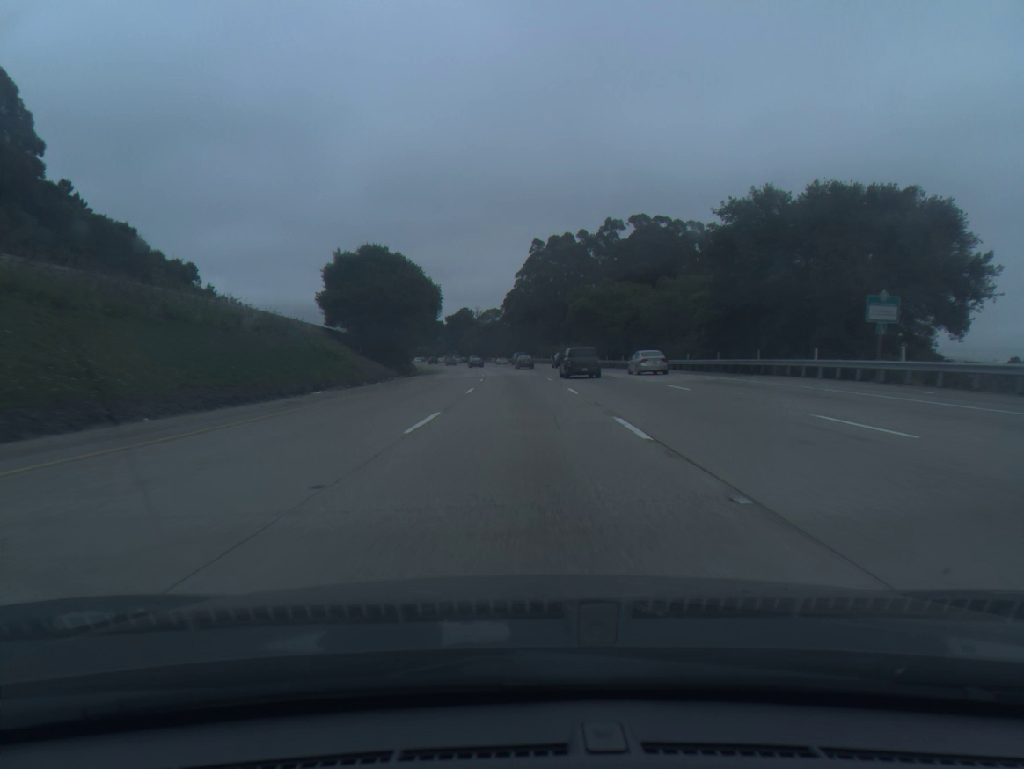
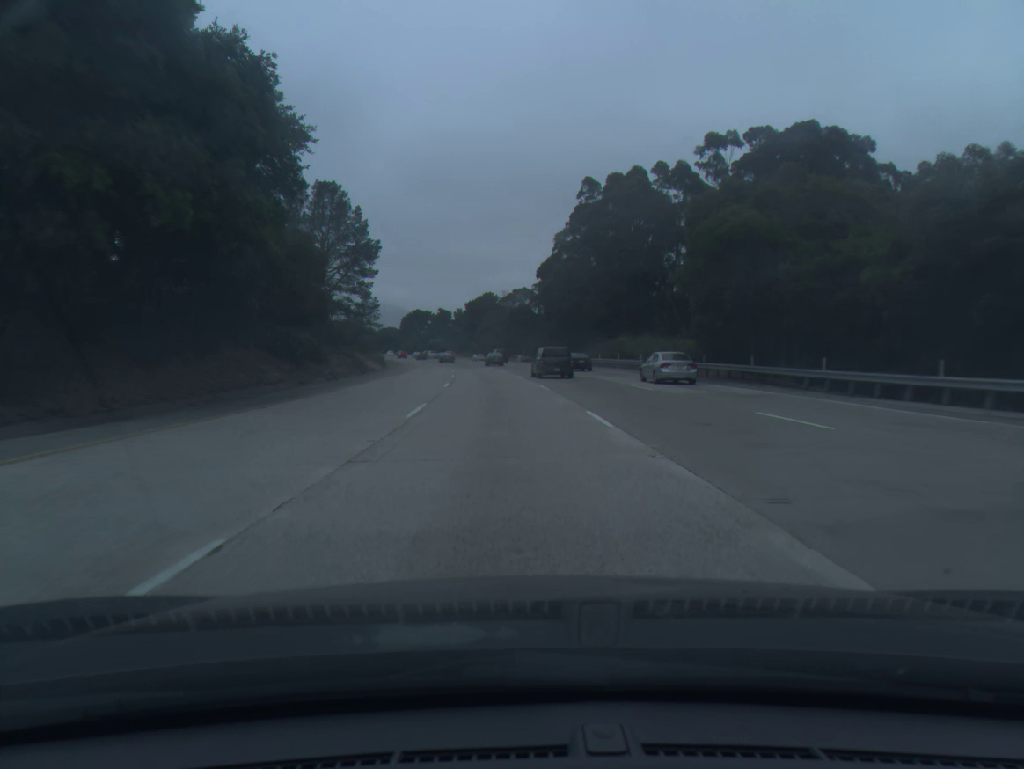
(-0.6, +56.4) m; -2°
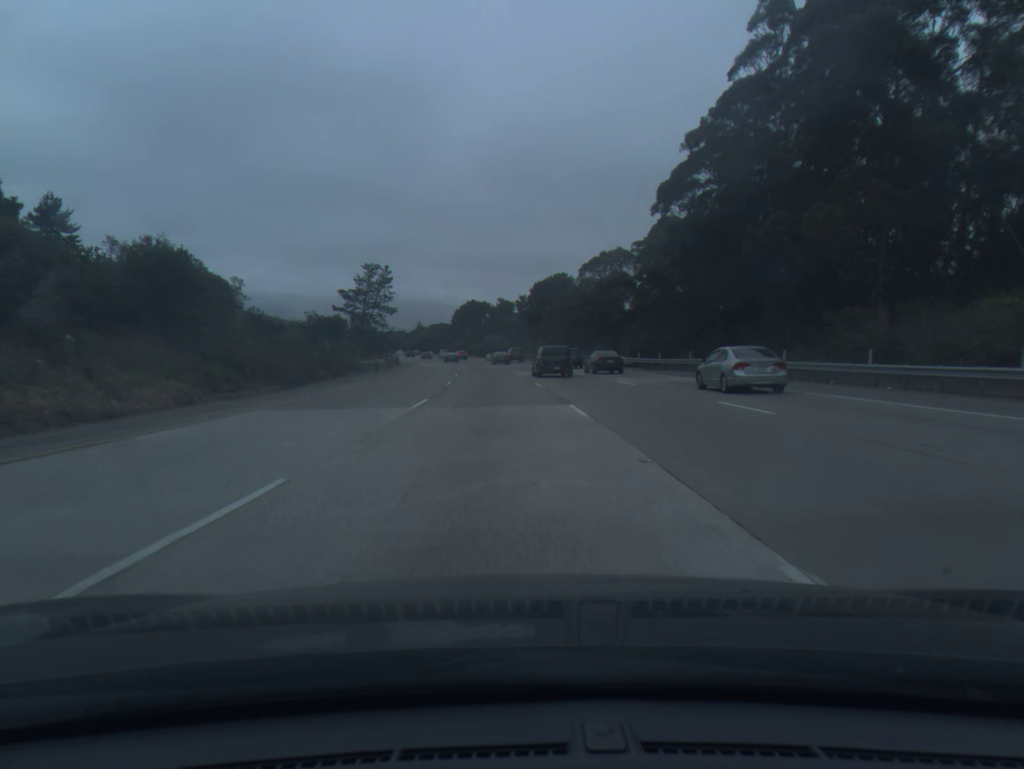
(-2.4, +56.1) m; -5°
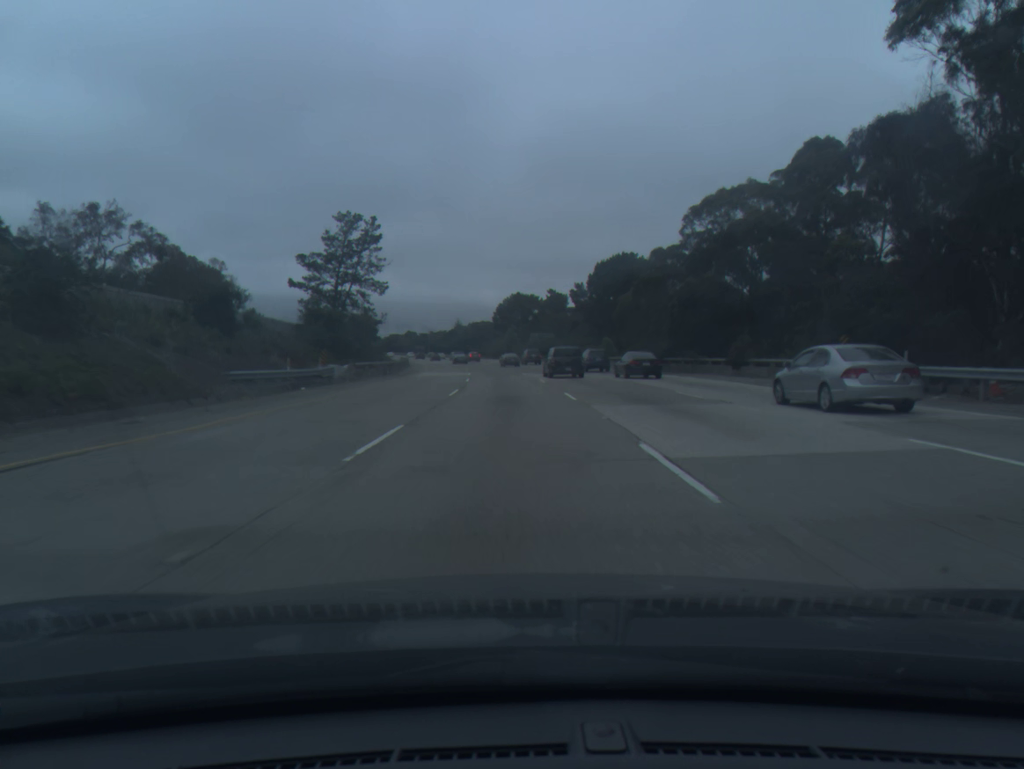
(-1.2, +37.4) m; -4°
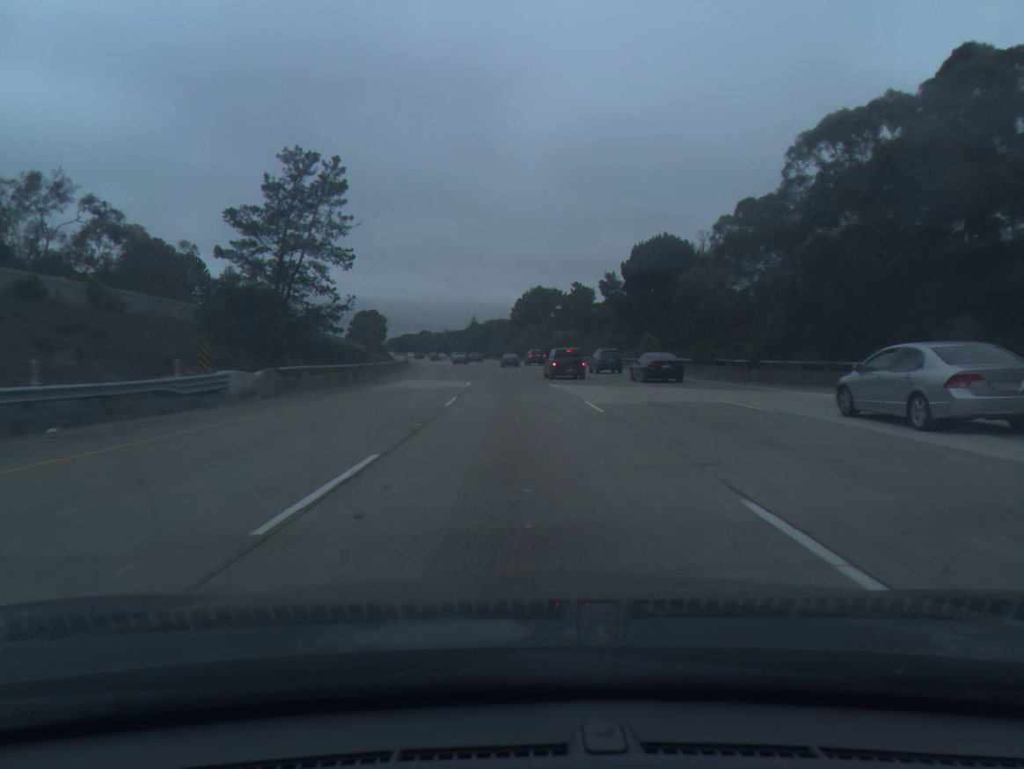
(-0.3, +18.7) m; -2°
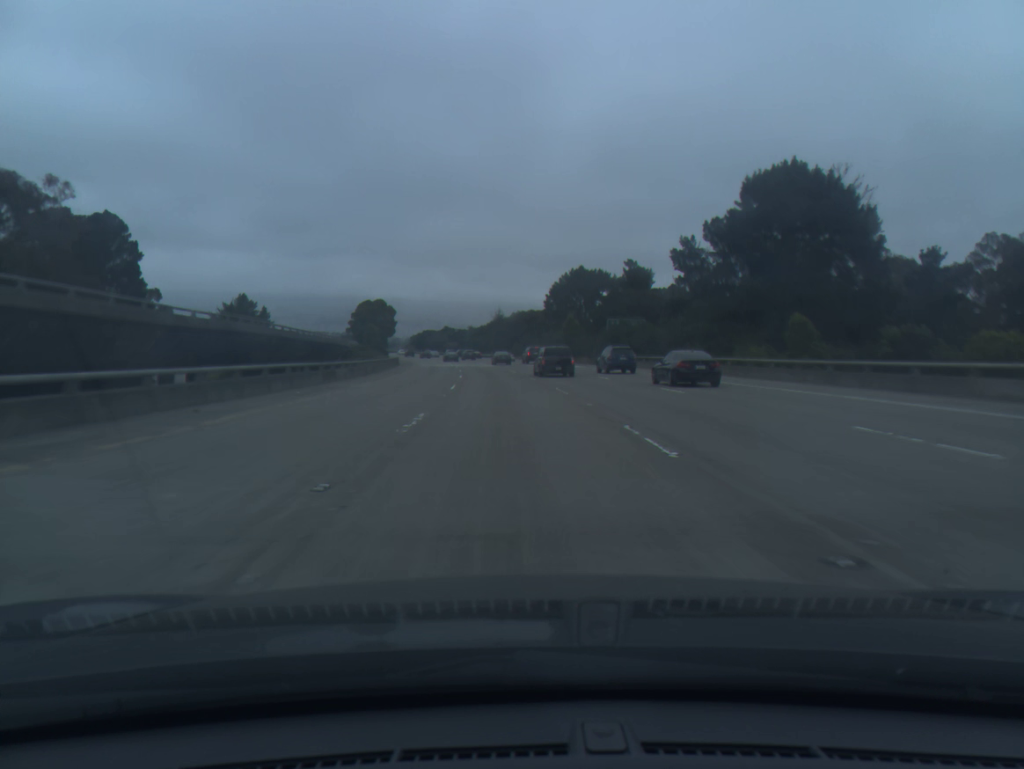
(-0.7, +37.4) m; -2°
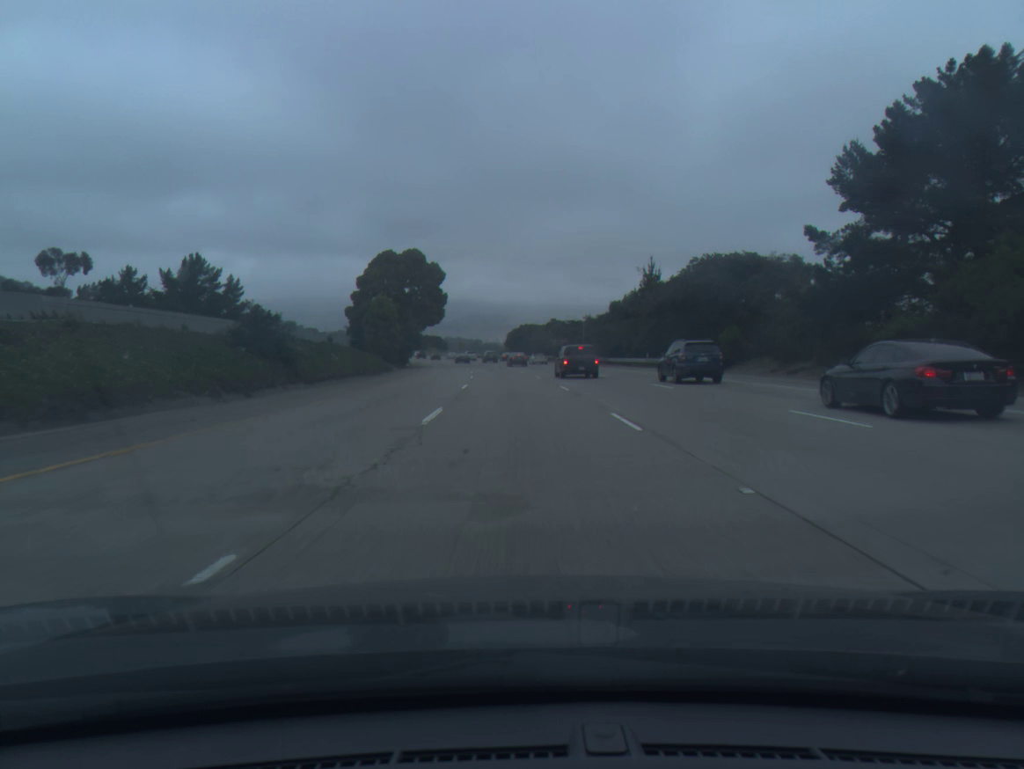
(-6.5, +93.3) m; -8°
